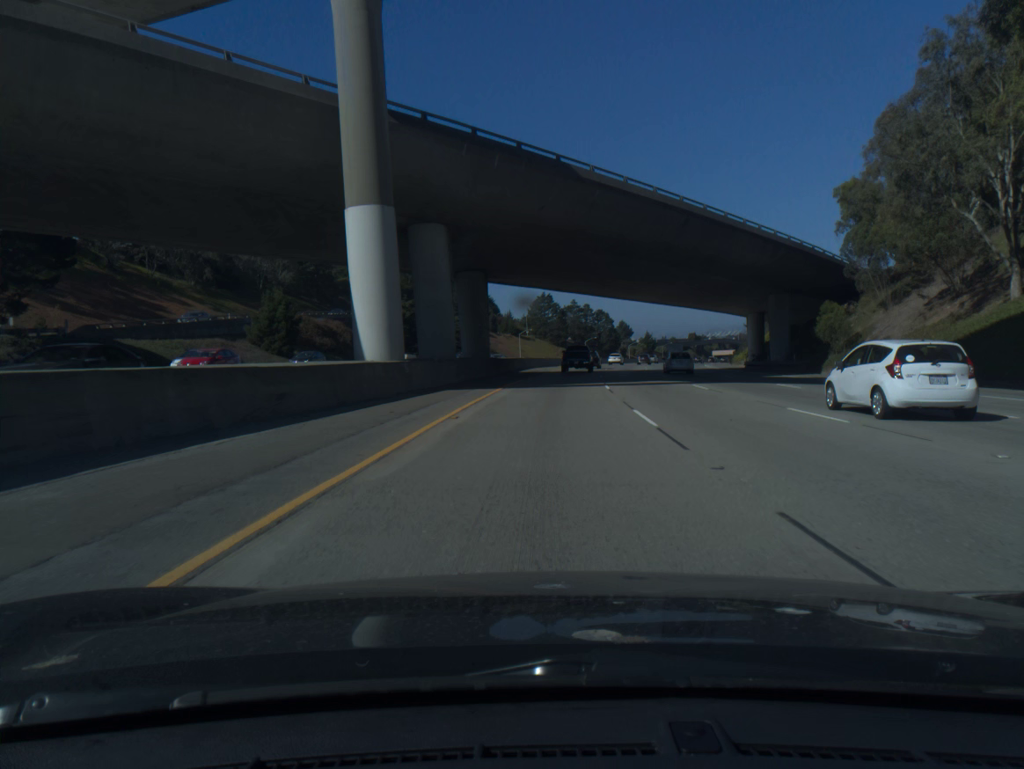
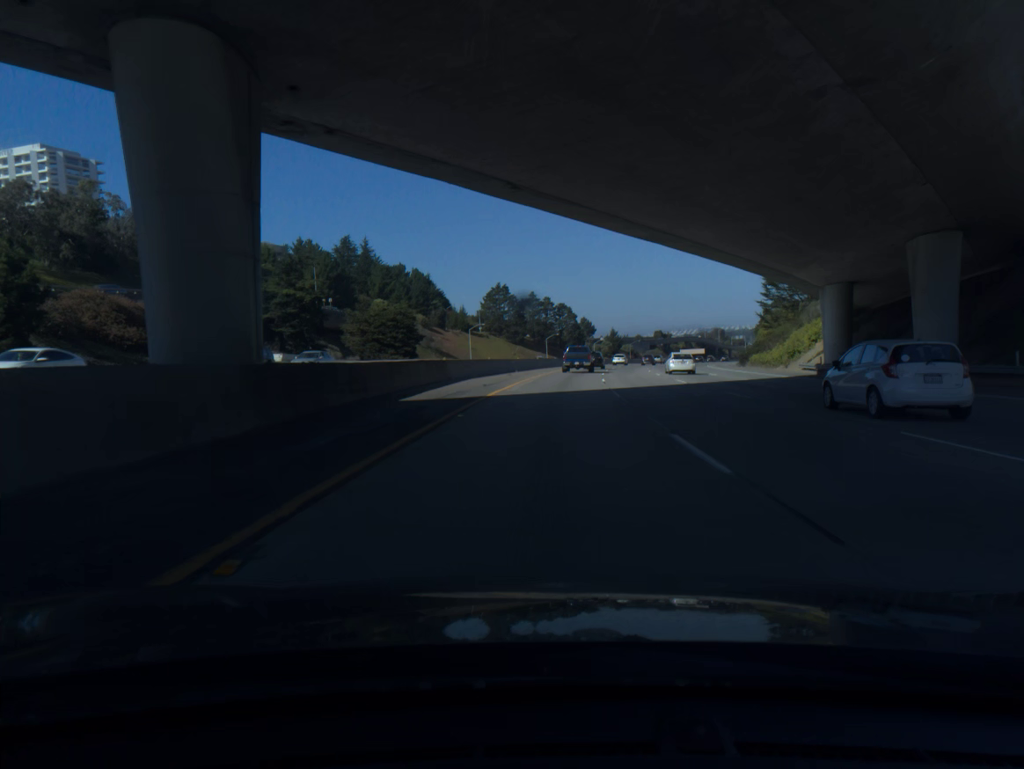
(+0.9, +34.8) m; +3°
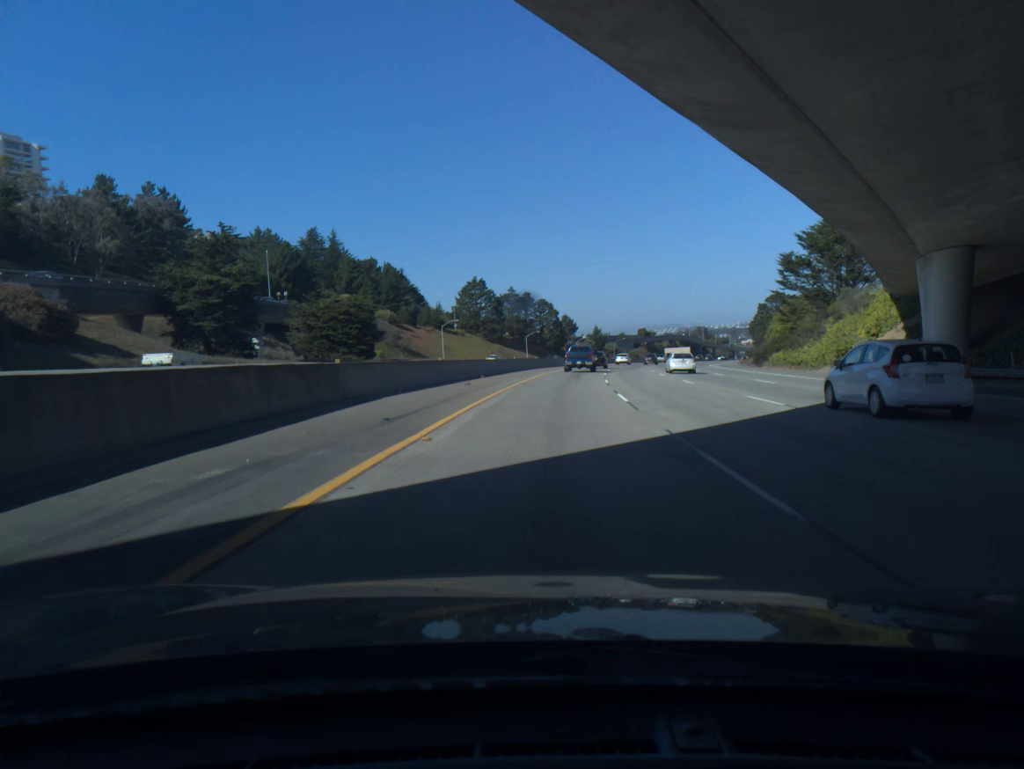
(+0.2, +16.7) m; +1°
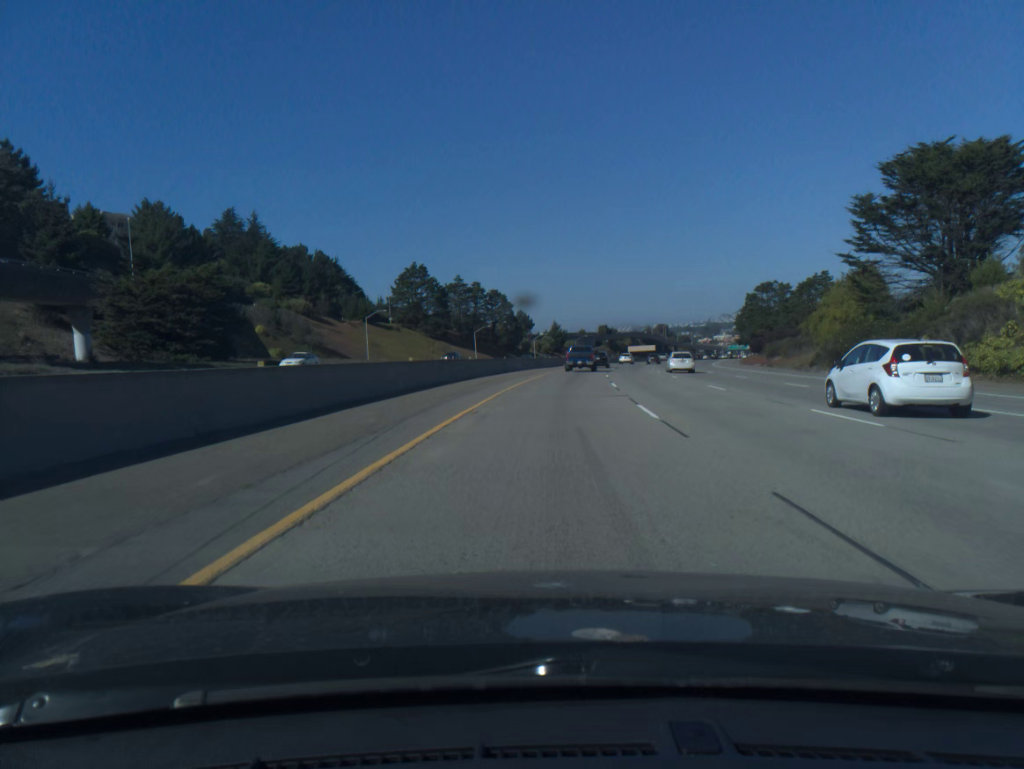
(+1.0, +34.8) m; +3°
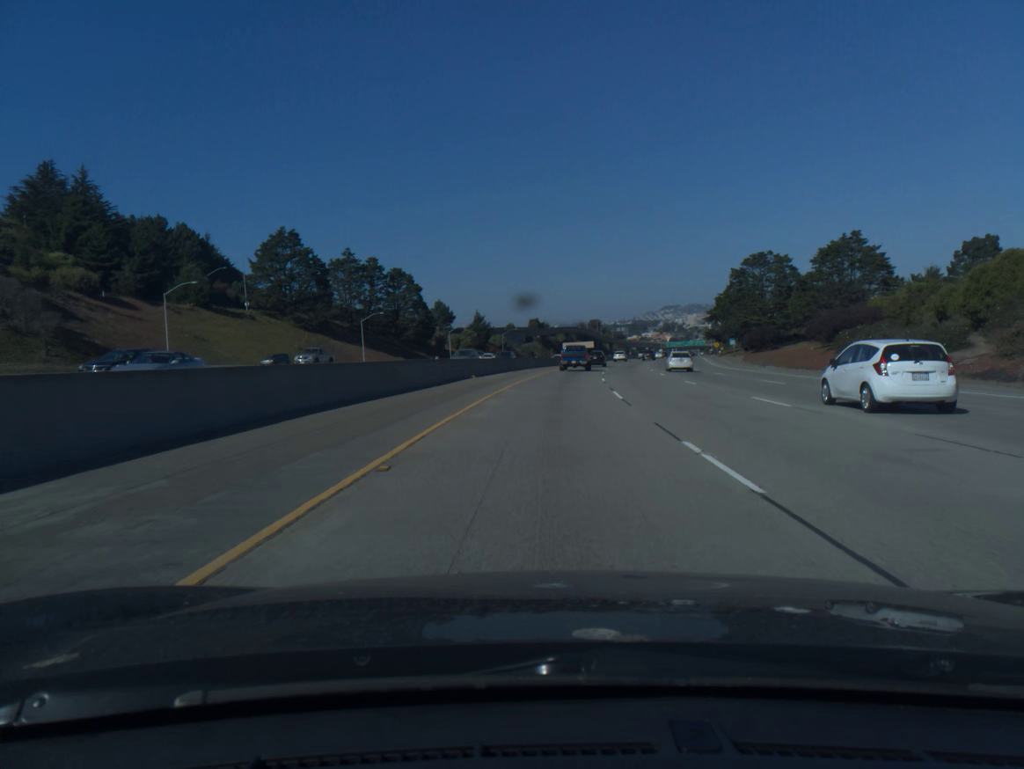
(+2.4, +51.7) m; +5°
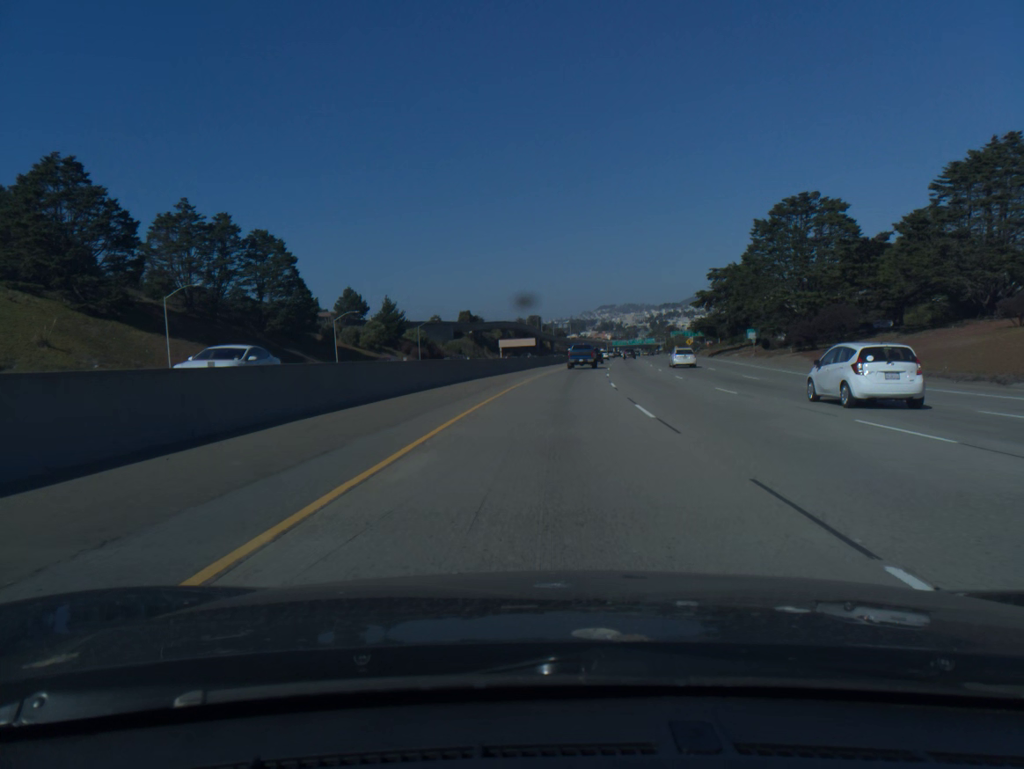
(+2.0, +50.6) m; +4°
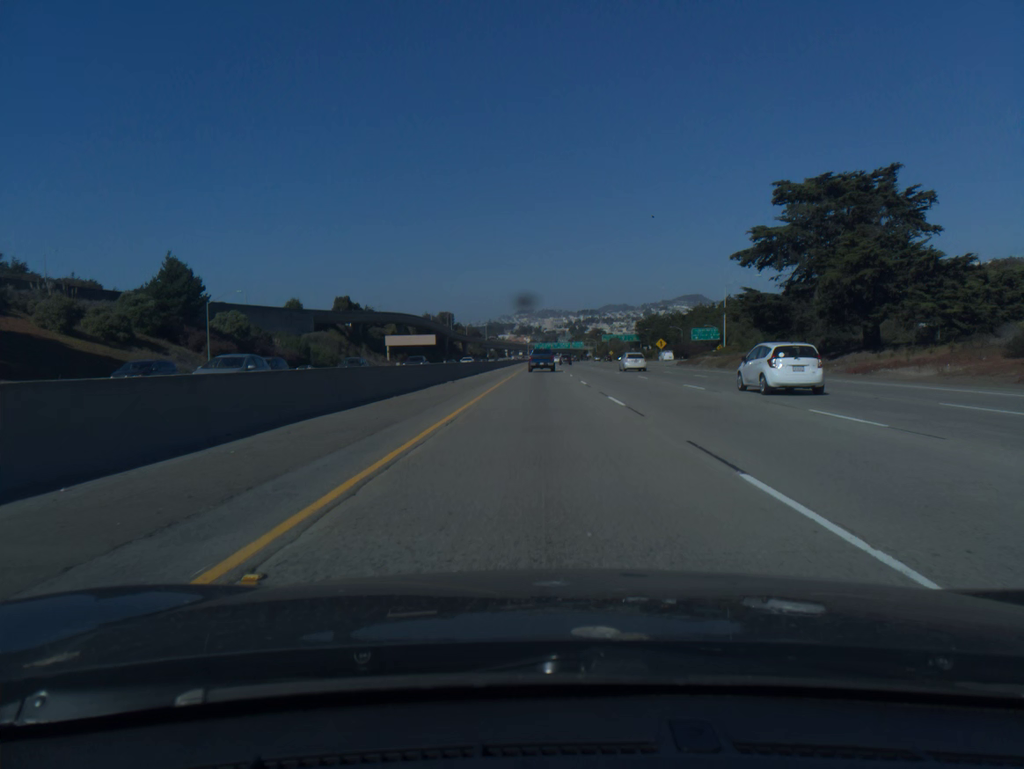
(+4.0, +69.7) m; +6°
